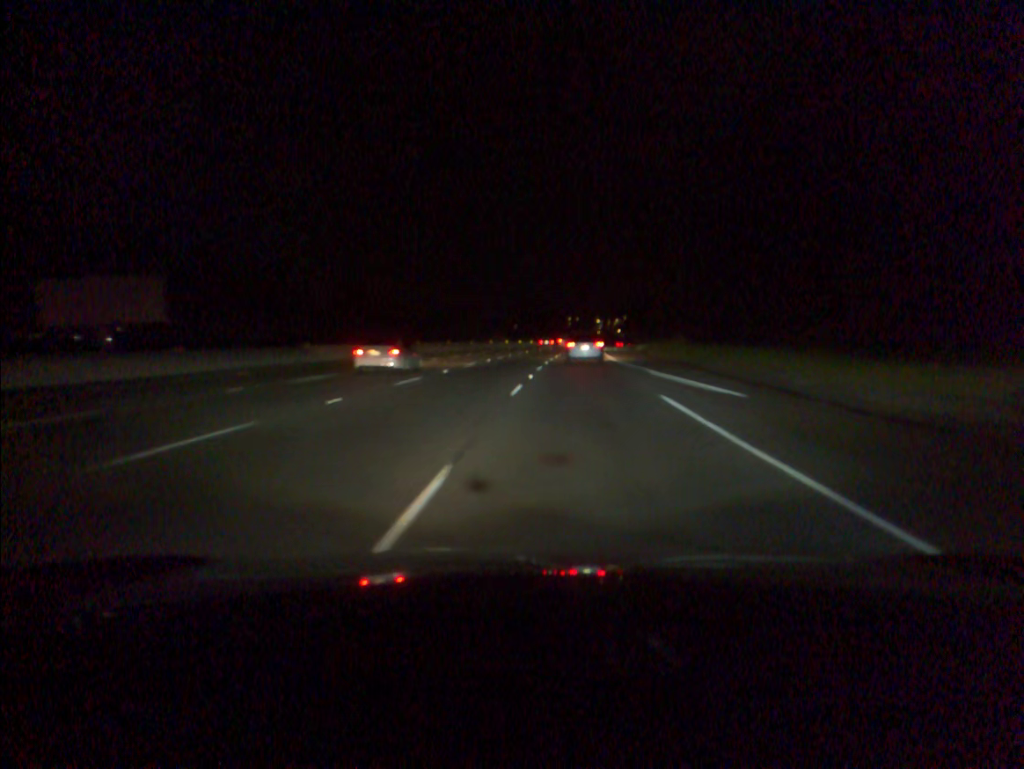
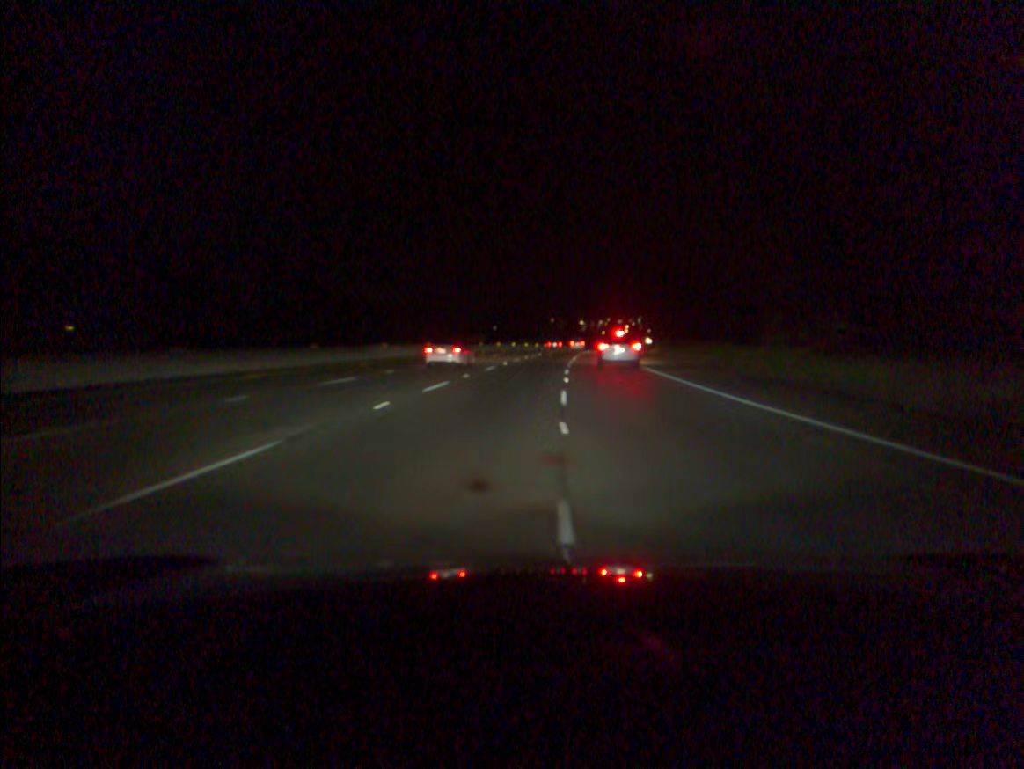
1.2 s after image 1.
(+0.3, +31.2) m; +1°
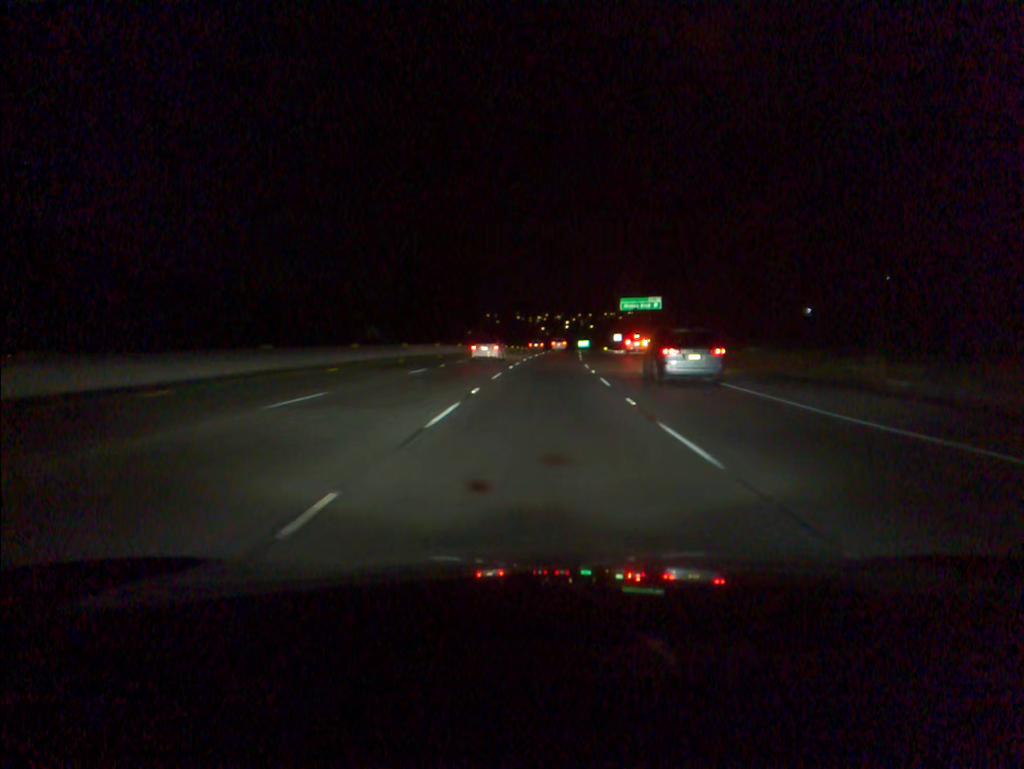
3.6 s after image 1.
(+2.6, +66.4) m; +5°
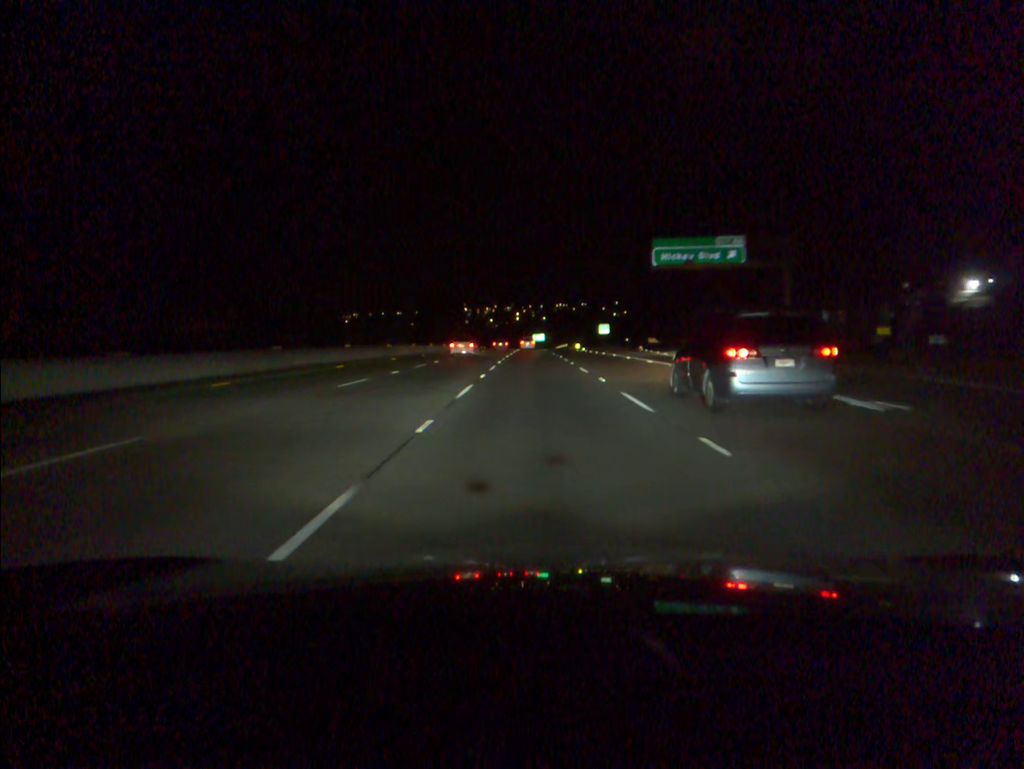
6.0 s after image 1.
(+2.6, +68.3) m; +4°
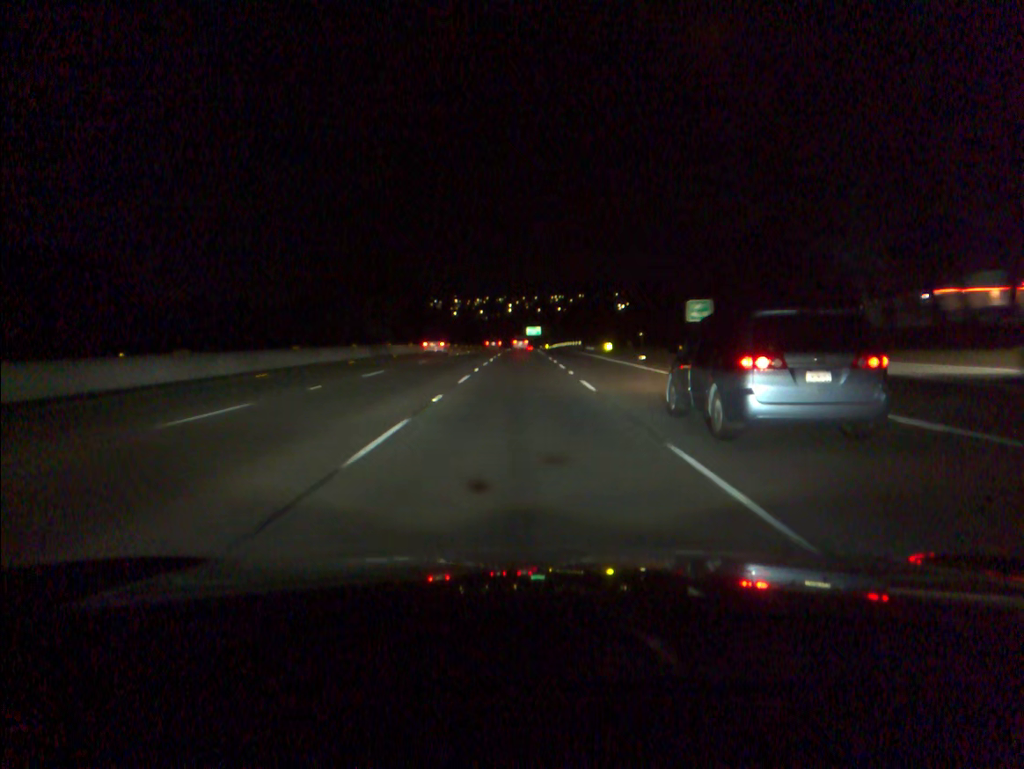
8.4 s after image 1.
(+0.7, +67.4) m; 0°
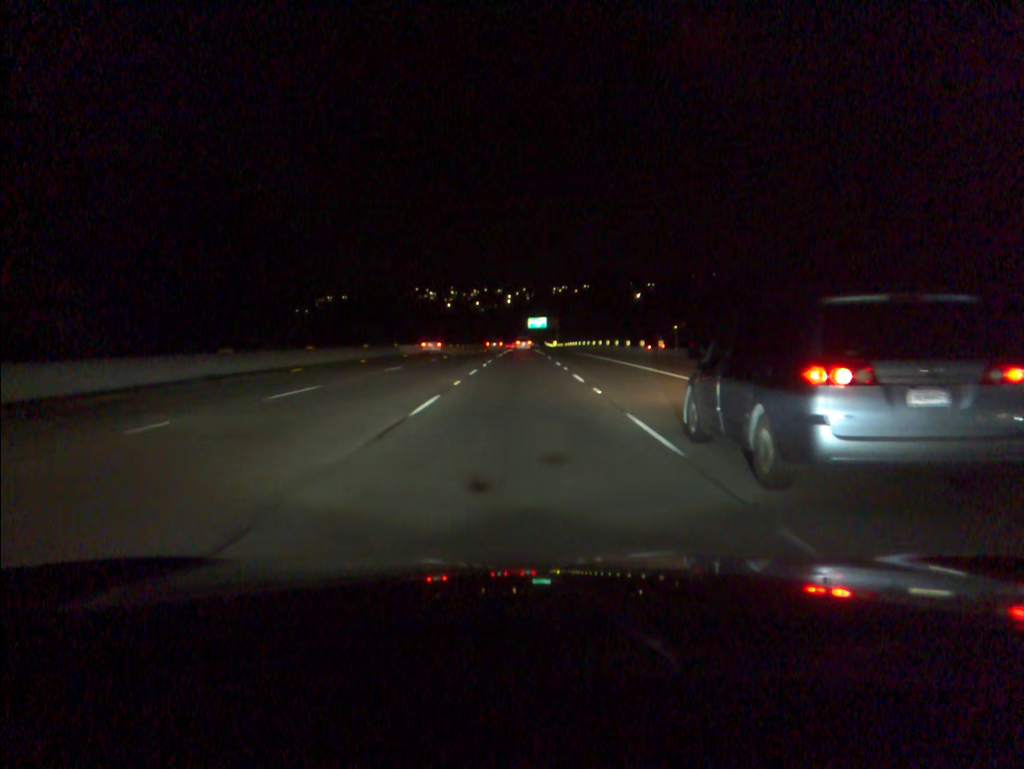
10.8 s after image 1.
(-0.2, +68.5) m; 0°
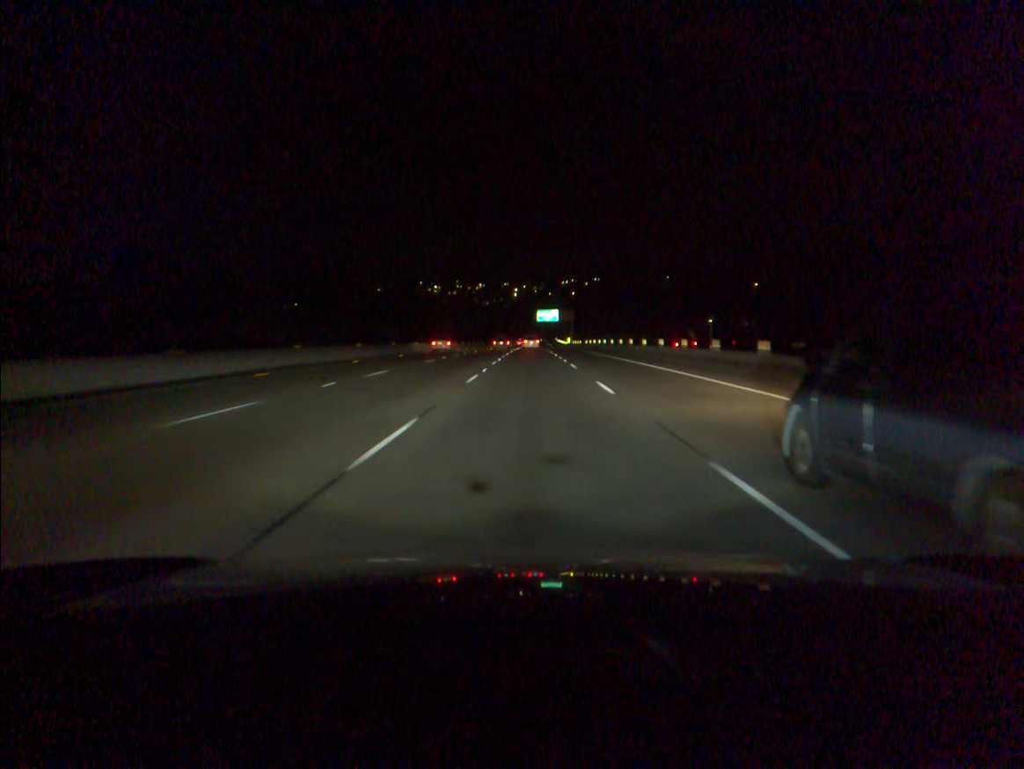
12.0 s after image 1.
(-0.1, +34.7) m; -1°
